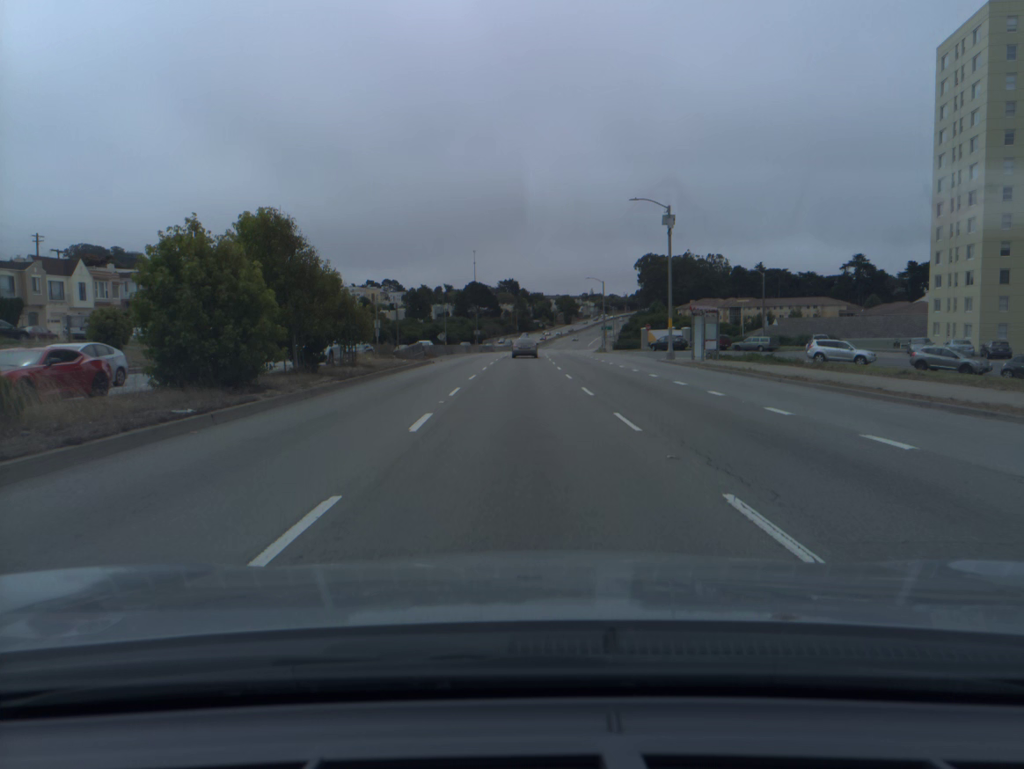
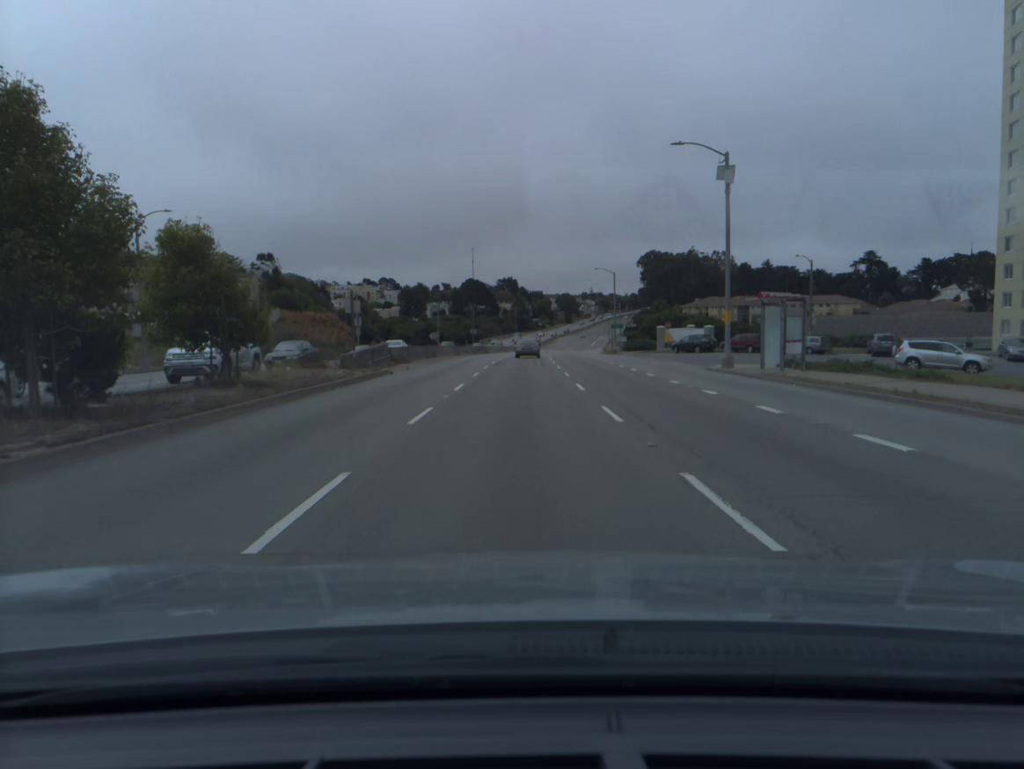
(0.0, +13.5) m; 0°
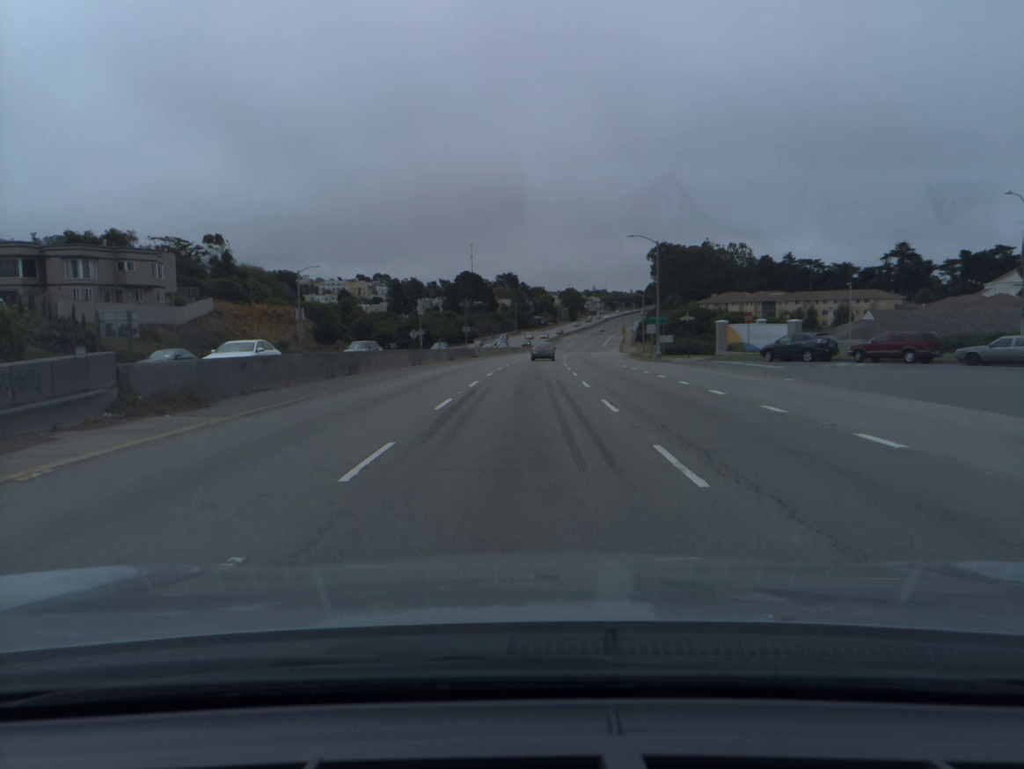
(0.0, +27.6) m; 0°
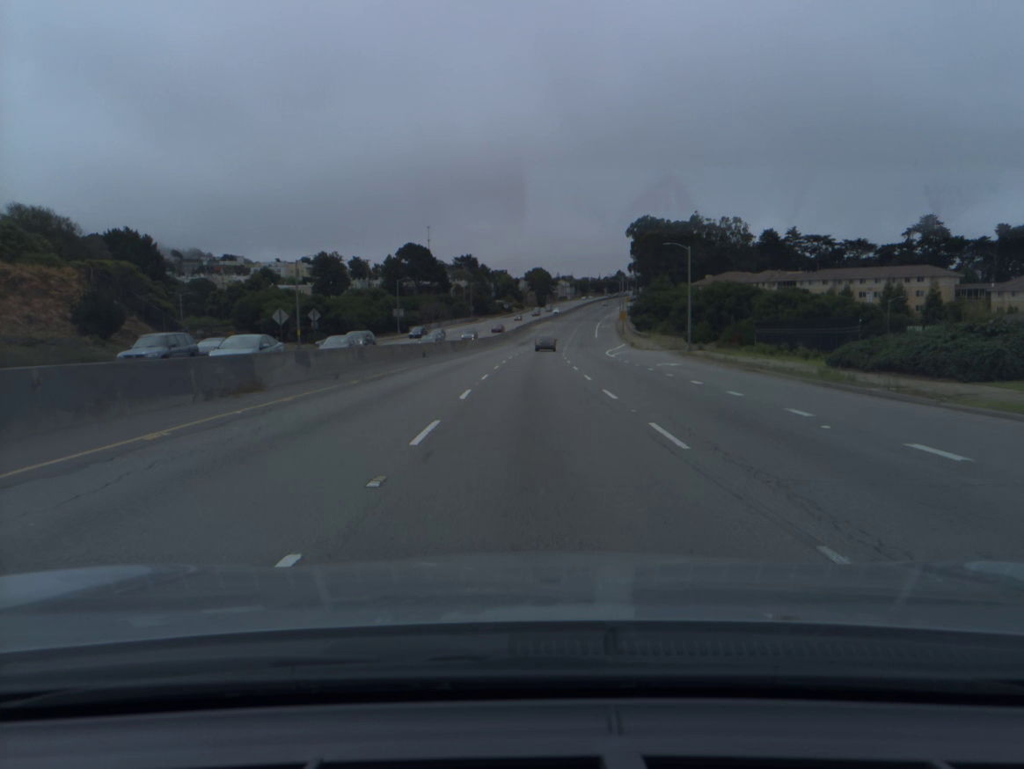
(+0.9, +56.7) m; +3°
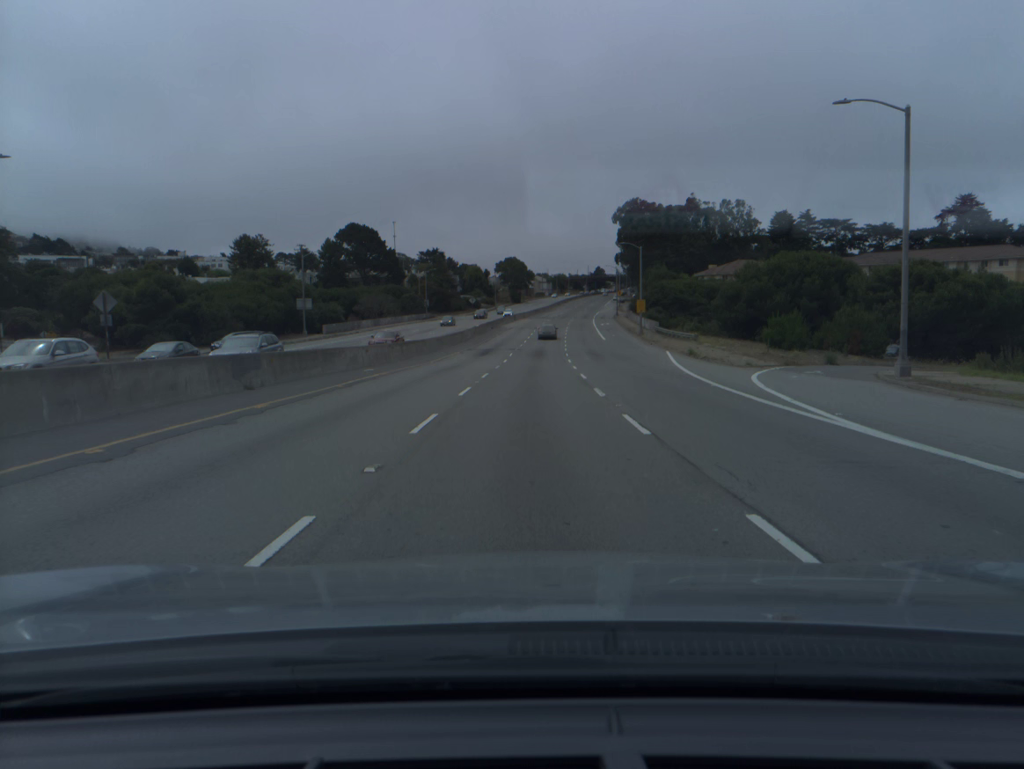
(+0.7, +43.2) m; +2°
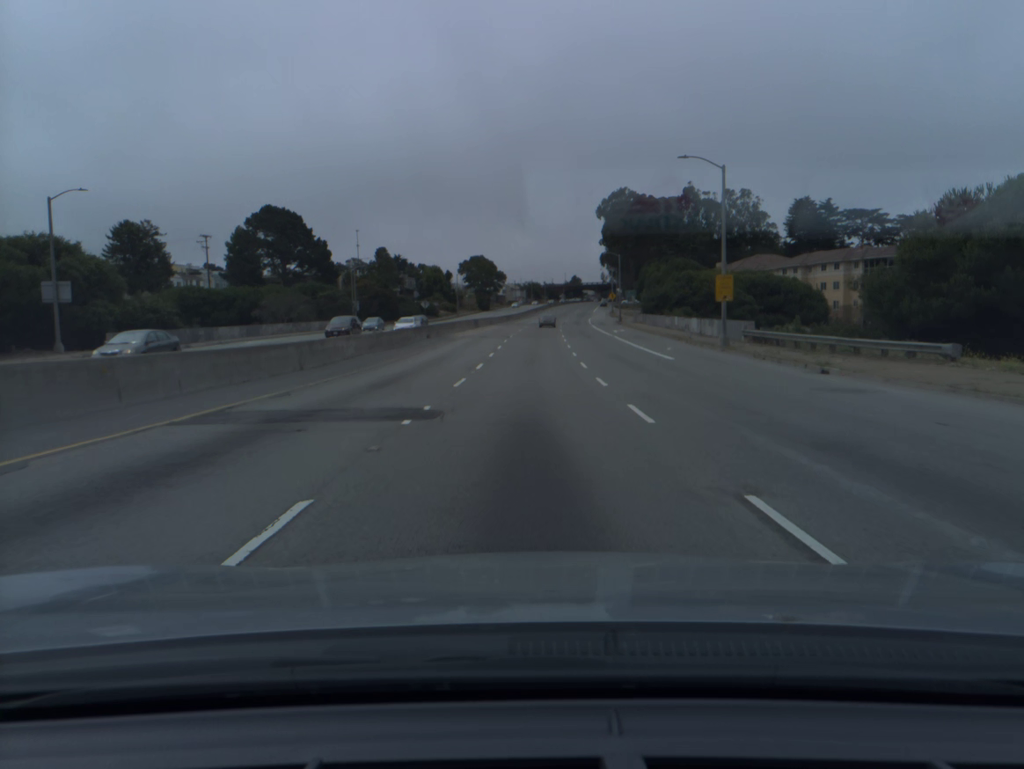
(+0.8, +44.0) m; +2°
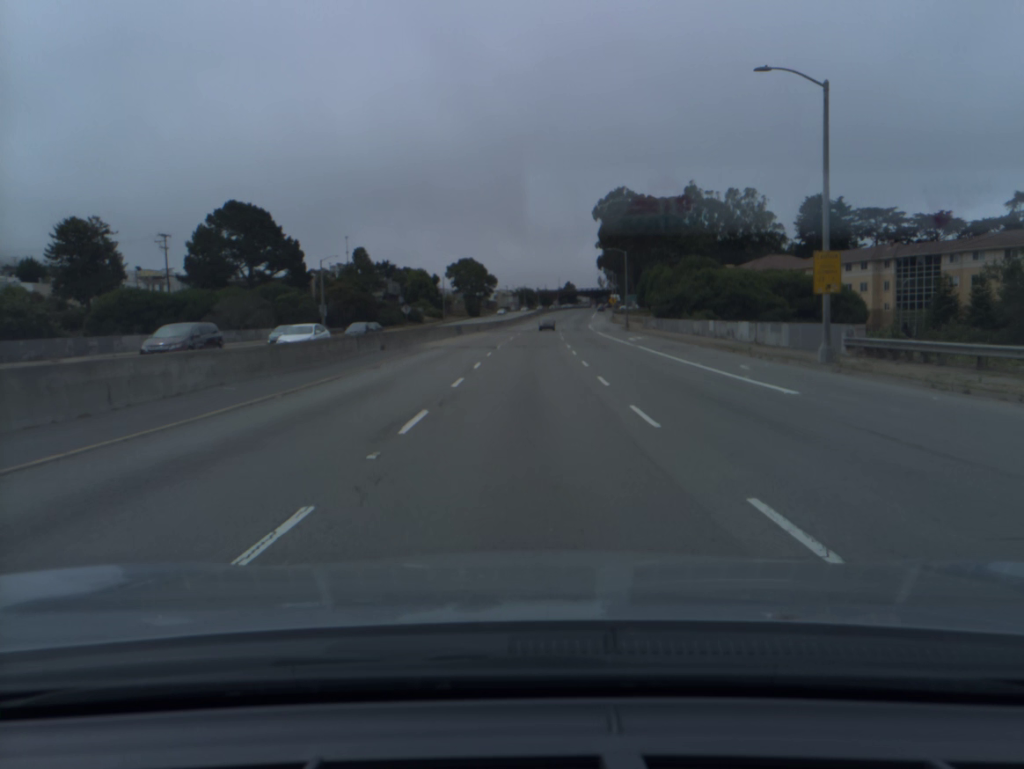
(+0.1, +14.8) m; +1°
